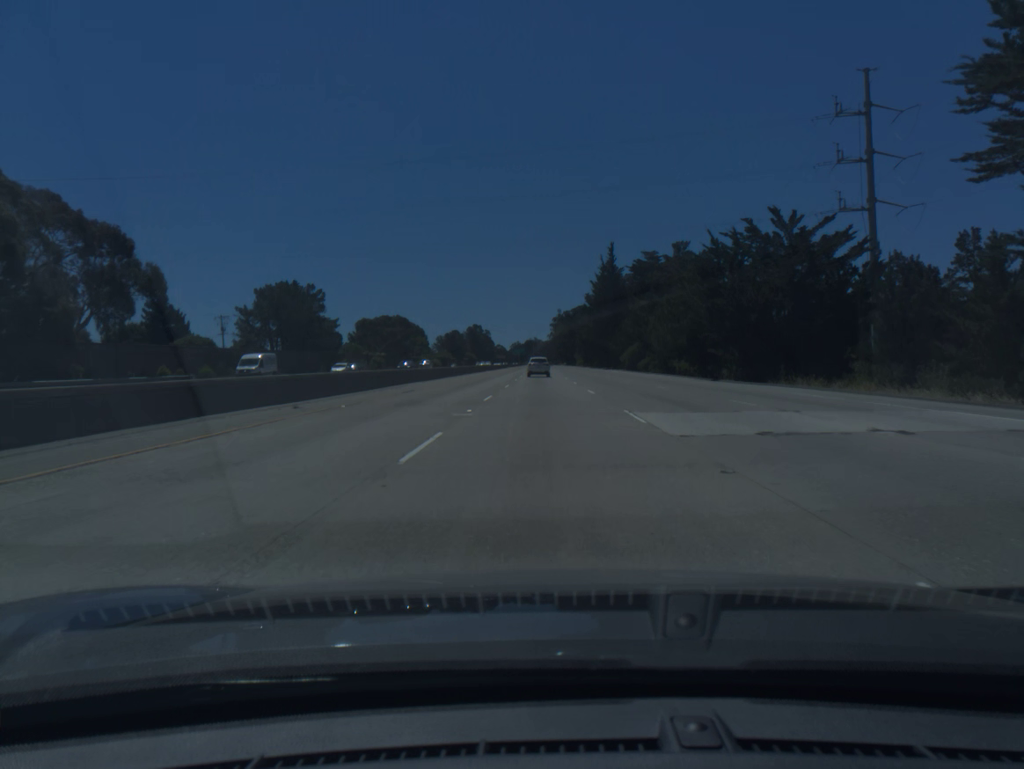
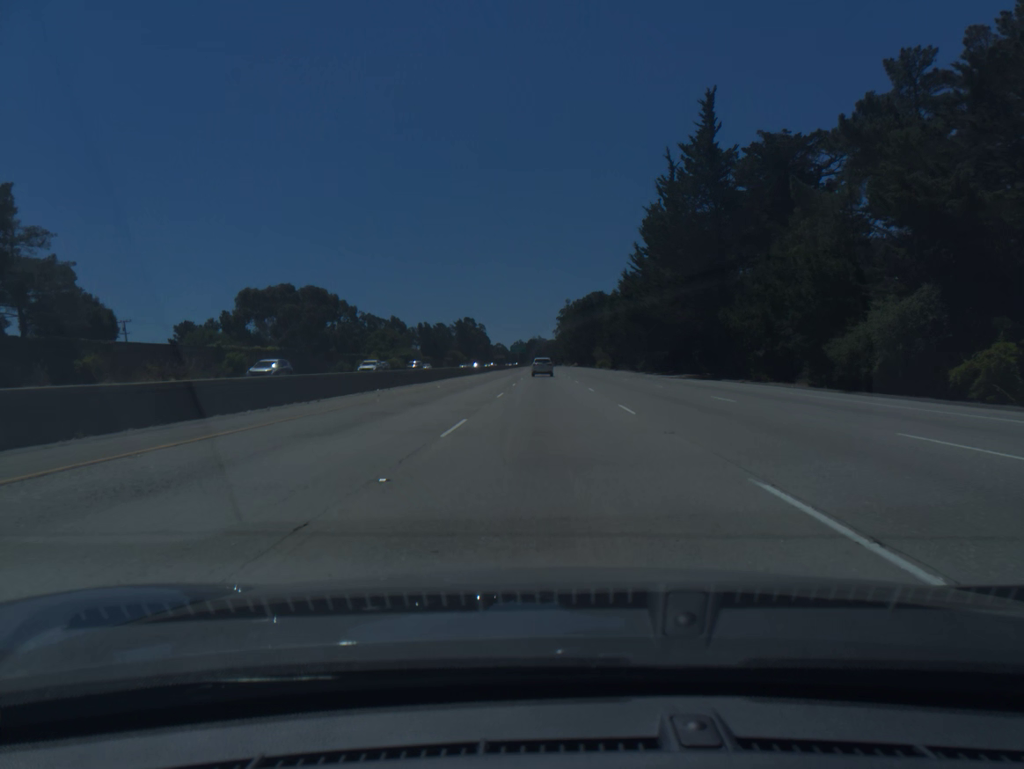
(-0.2, +84.0) m; 0°
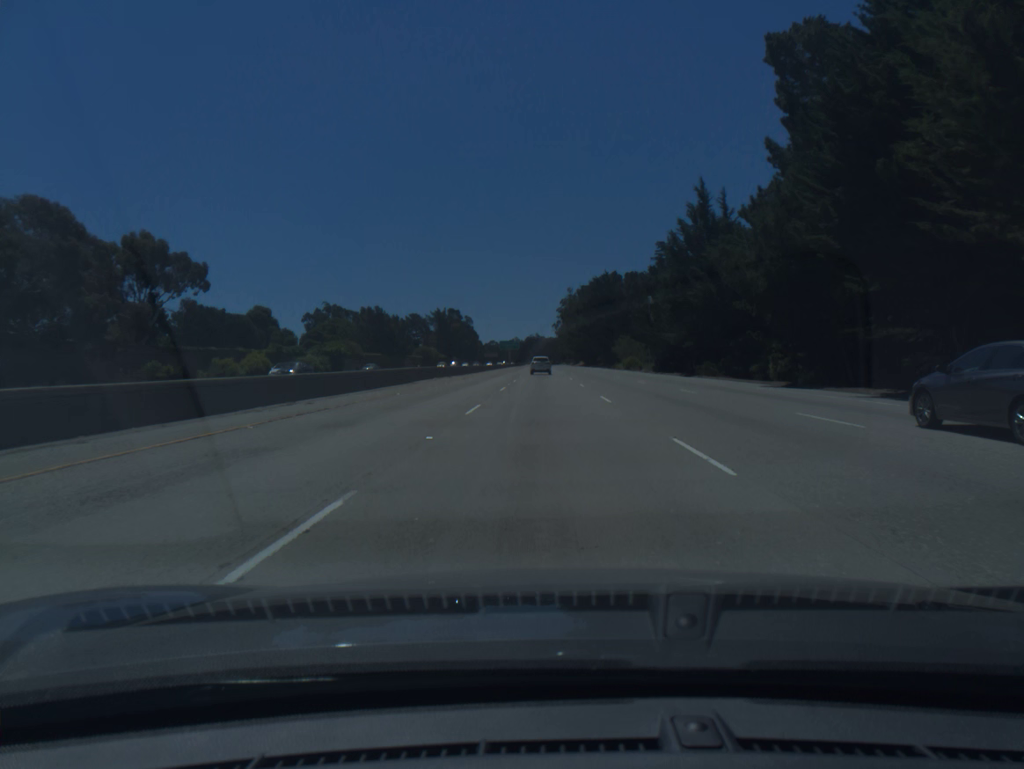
(+0.2, +68.3) m; 0°
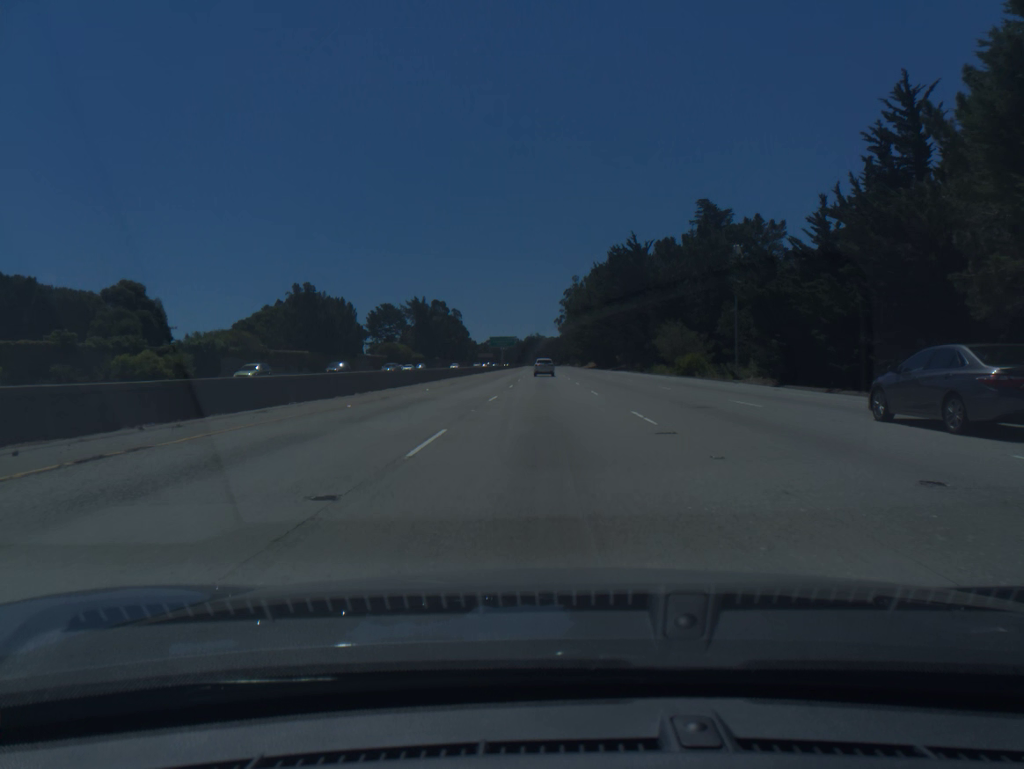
(0.0, +51.9) m; 0°
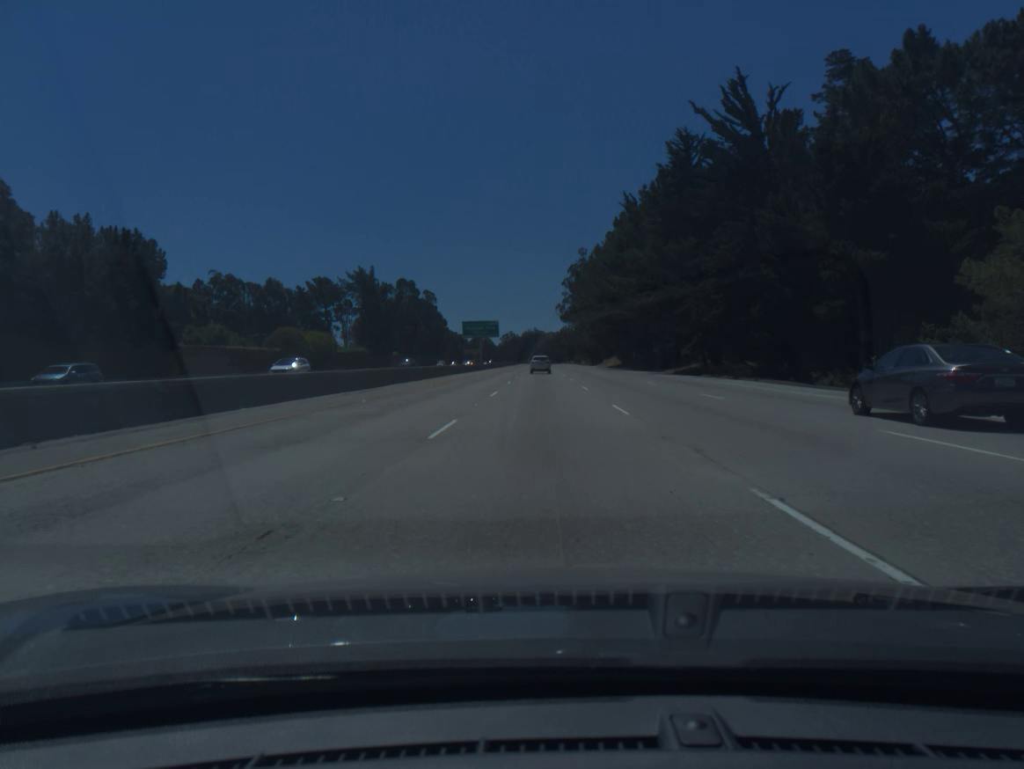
(+0.2, +70.0) m; 0°
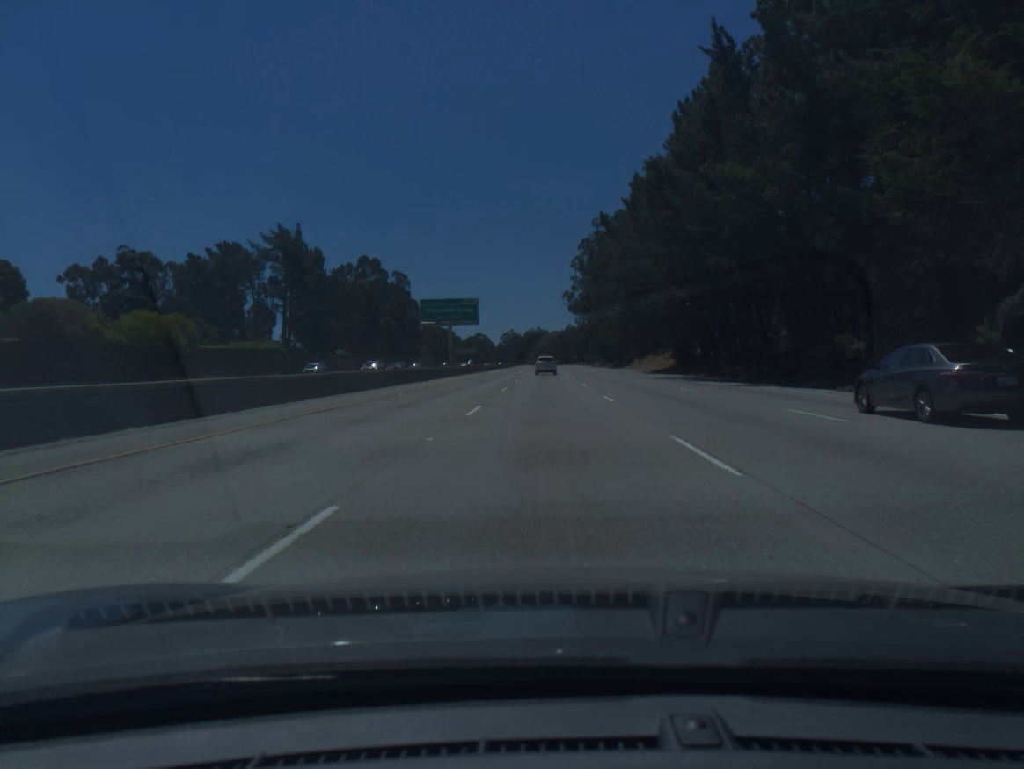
(-0.1, +53.0) m; 0°
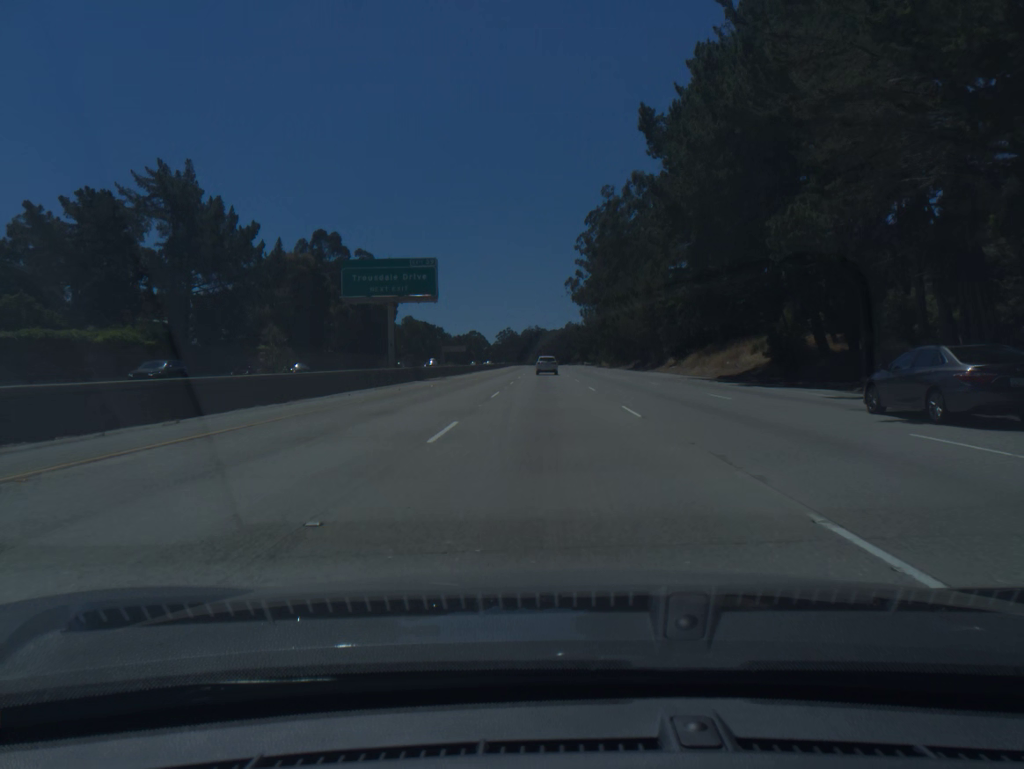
(0.0, +35.4) m; 0°
